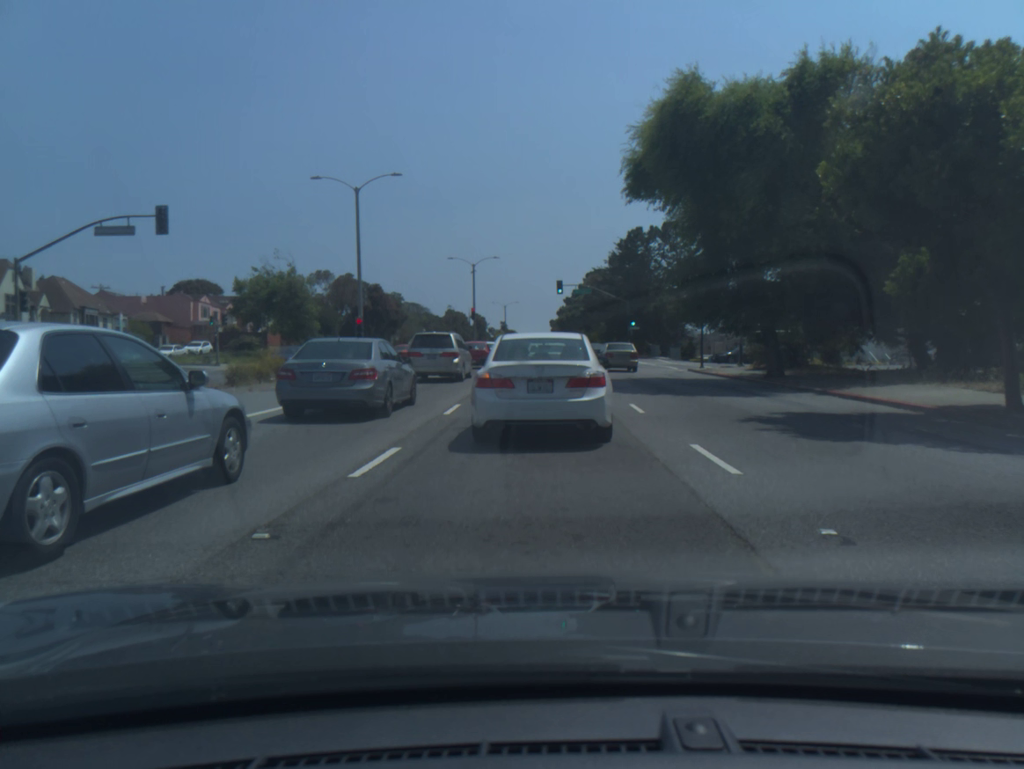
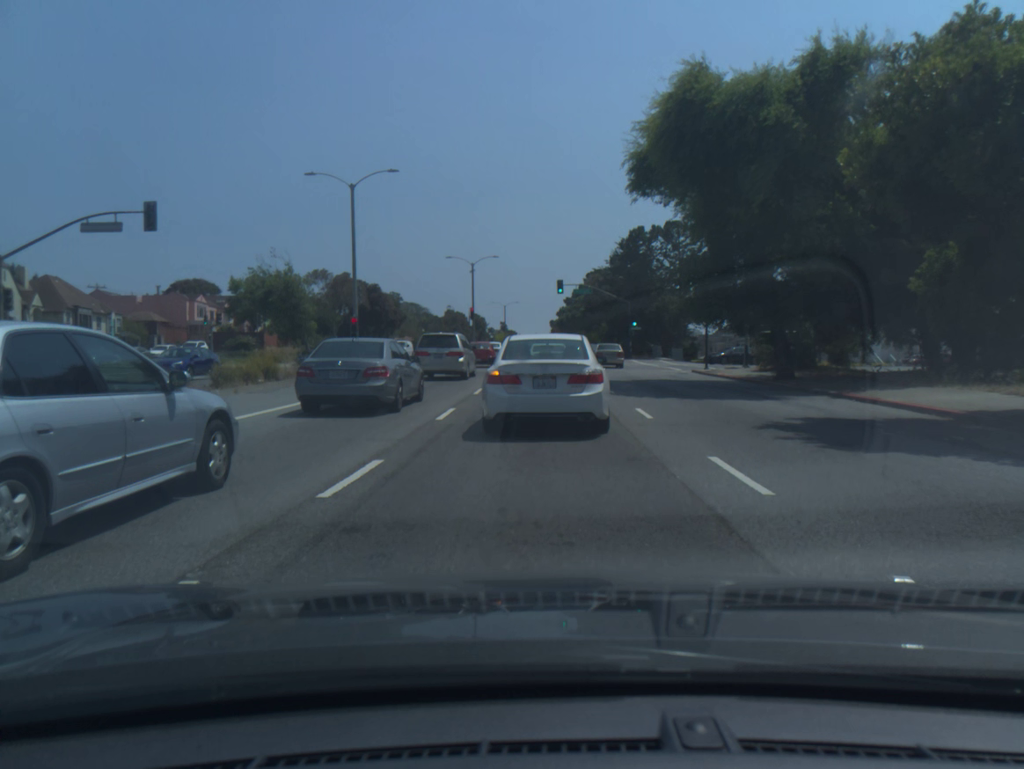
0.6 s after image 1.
(0.0, +1.1) m; +1°
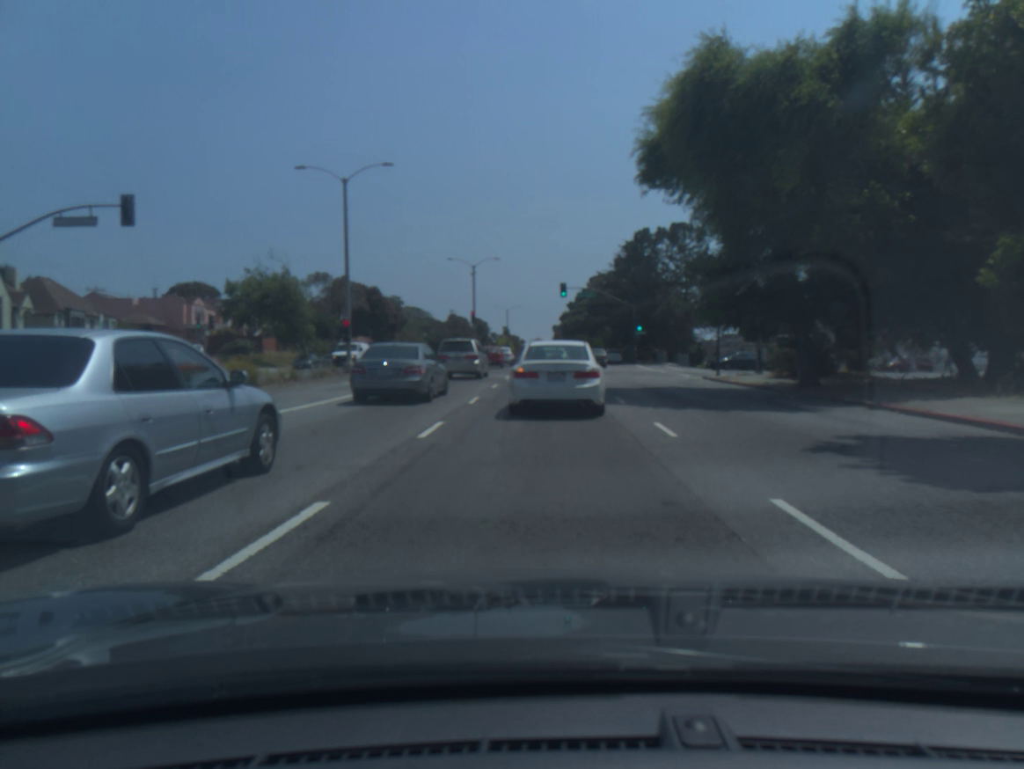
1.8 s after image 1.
(0.0, +2.3) m; +1°
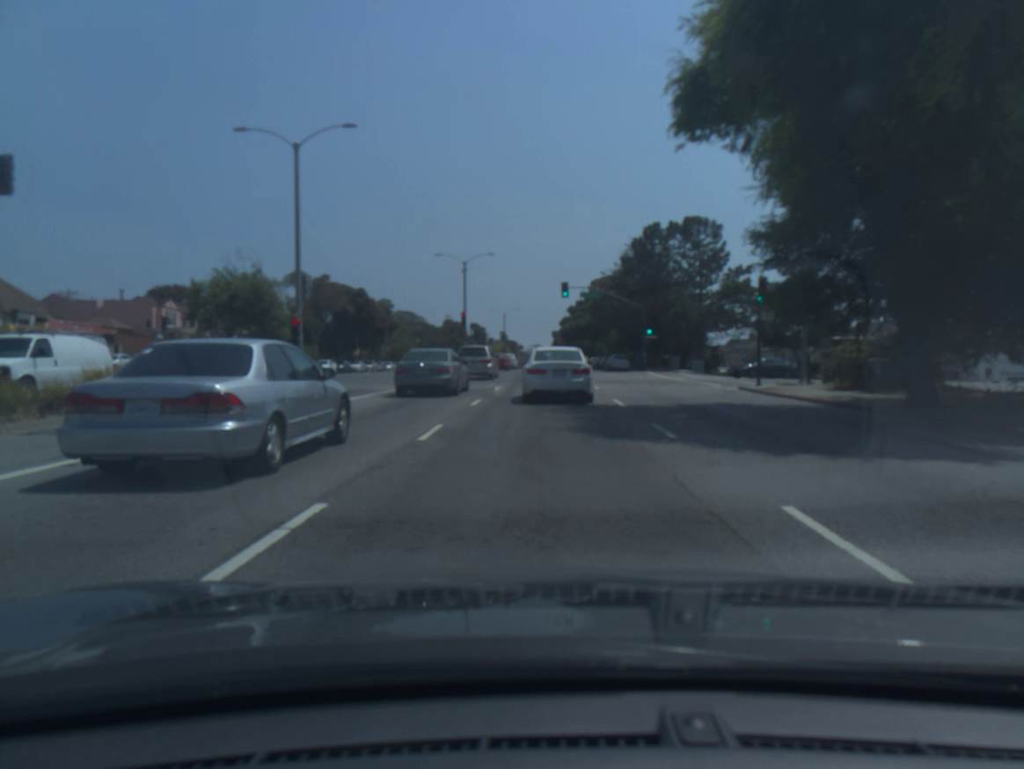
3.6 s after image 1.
(-0.1, +7.1) m; -1°
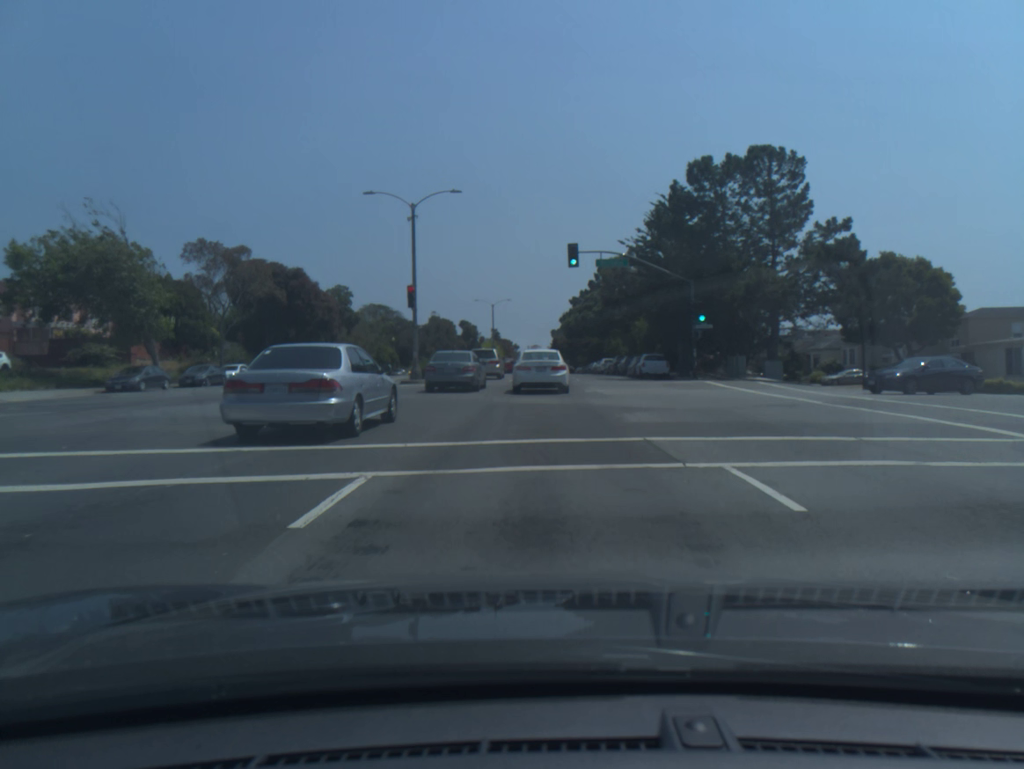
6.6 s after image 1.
(-0.1, +22.1) m; 0°
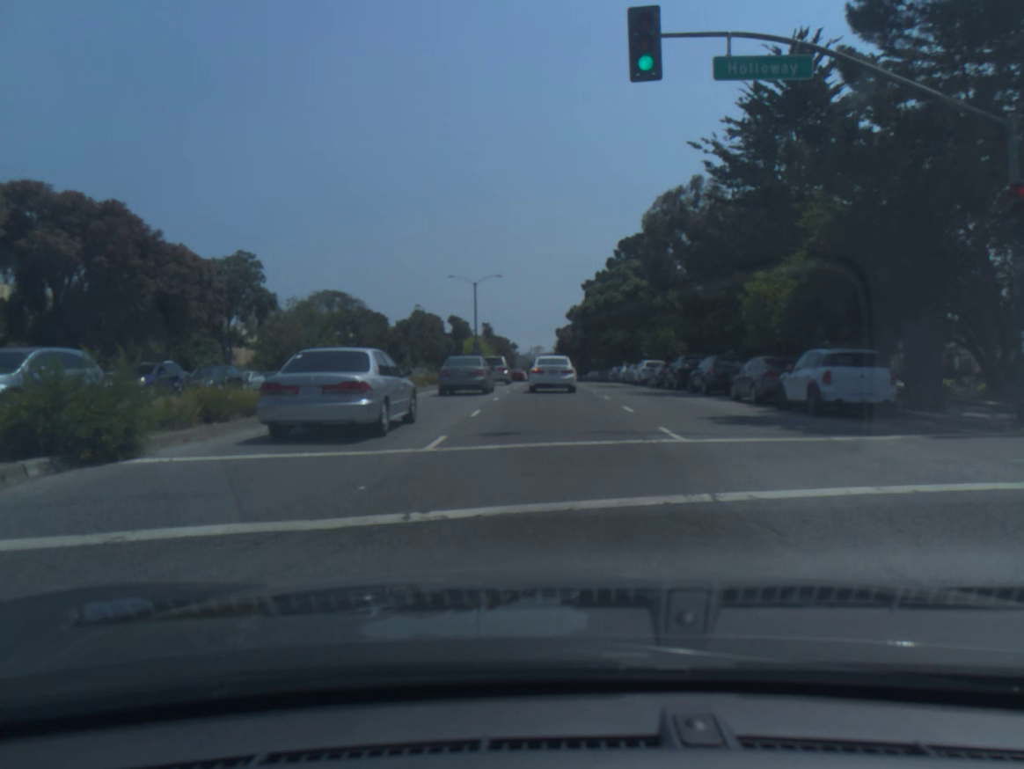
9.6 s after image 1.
(-0.2, +29.7) m; 0°
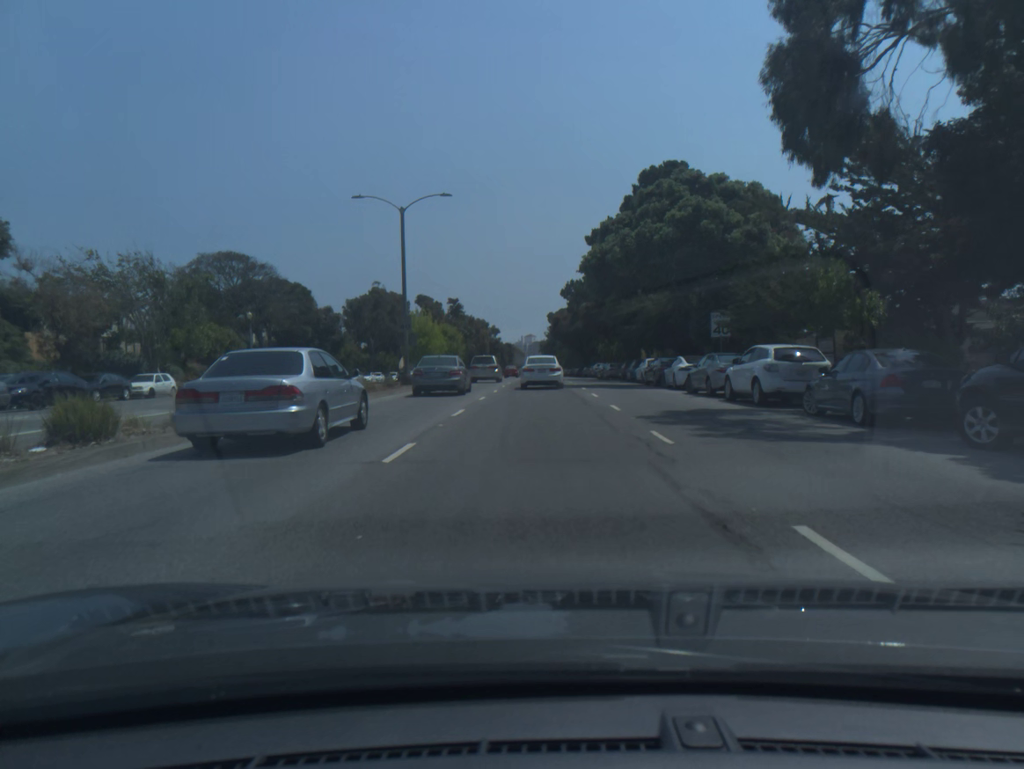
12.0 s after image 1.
(+0.3, +29.2) m; 0°
